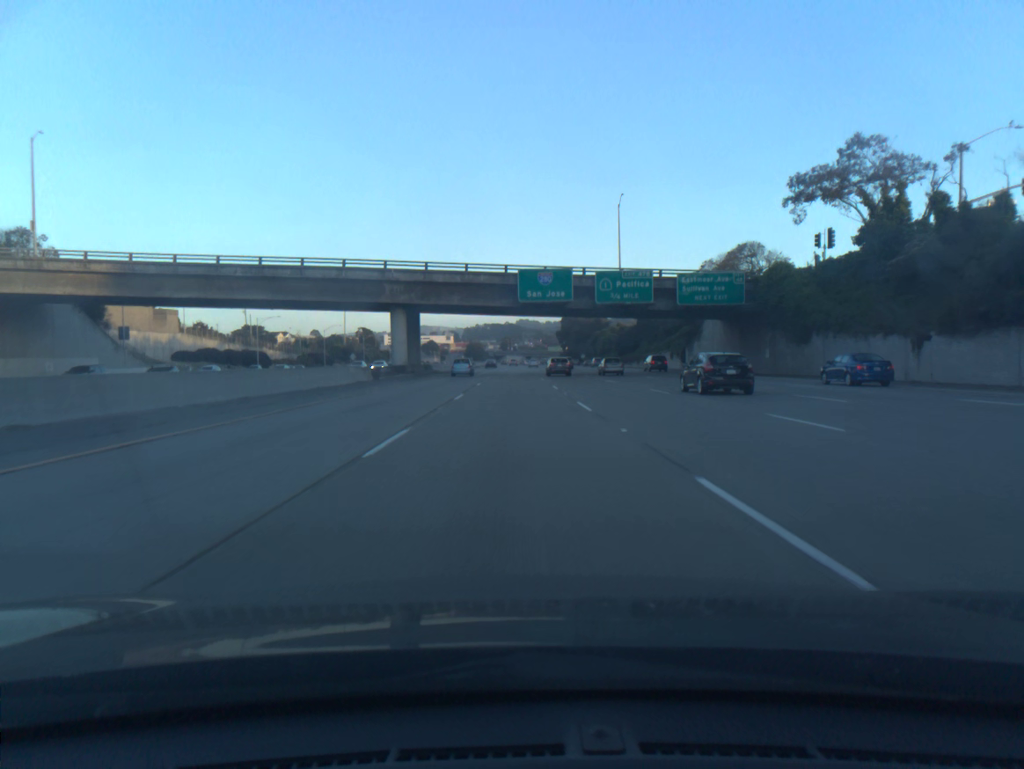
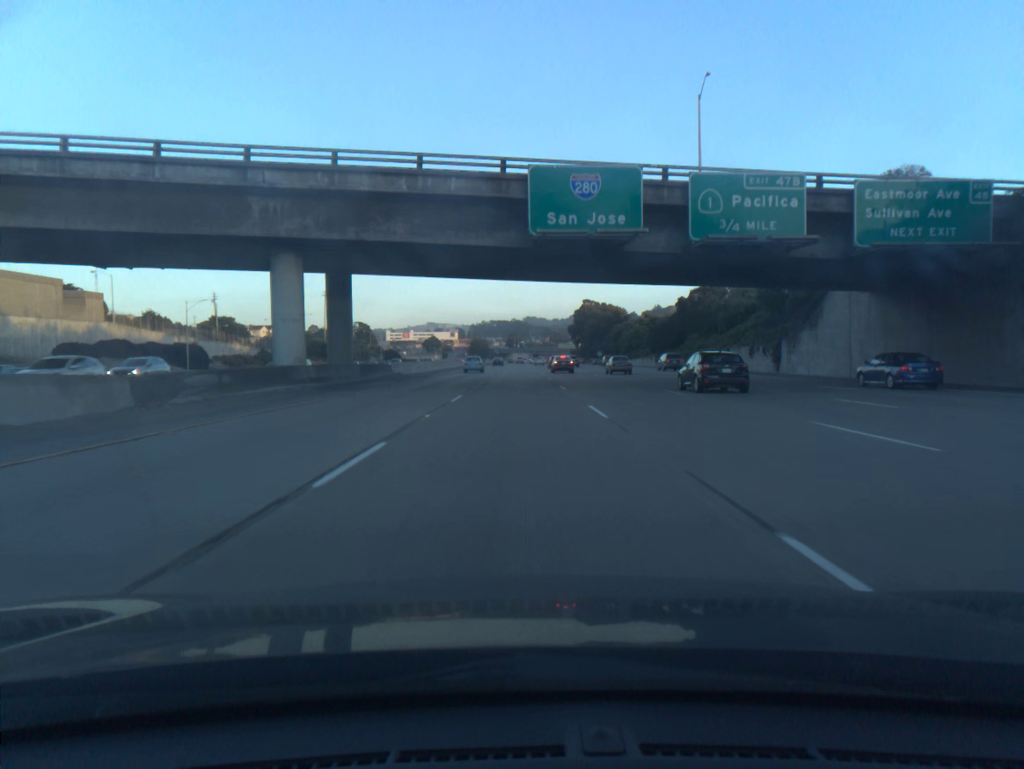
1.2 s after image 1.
(-0.1, +31.9) m; 0°
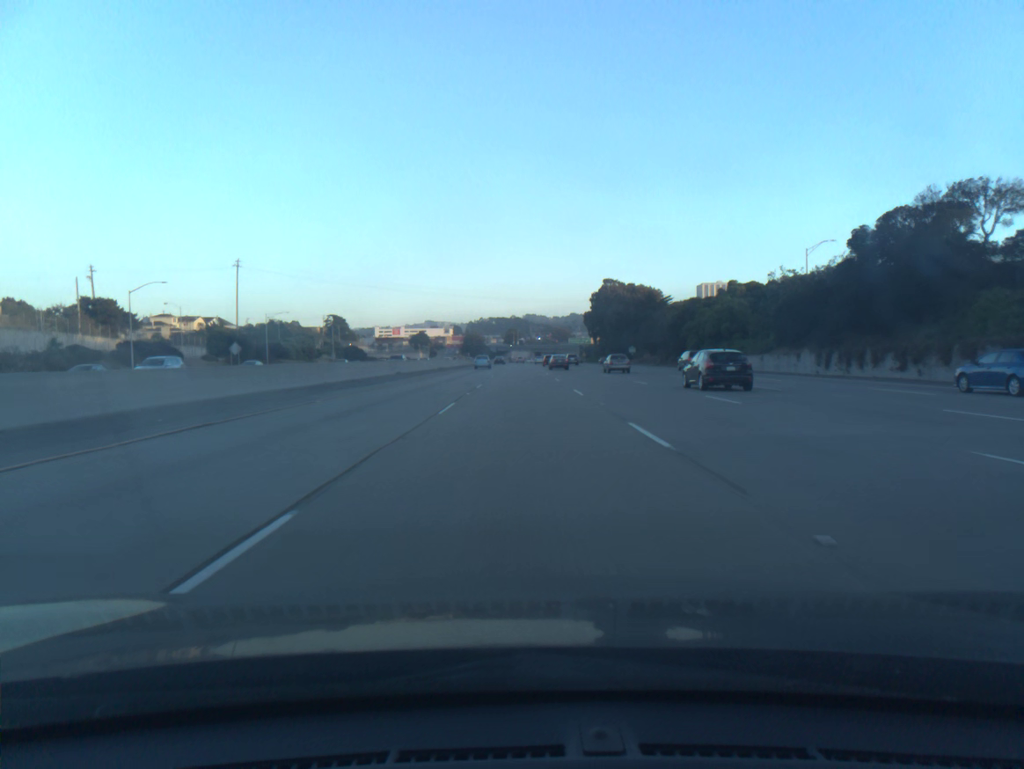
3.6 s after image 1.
(0.0, +64.1) m; 0°
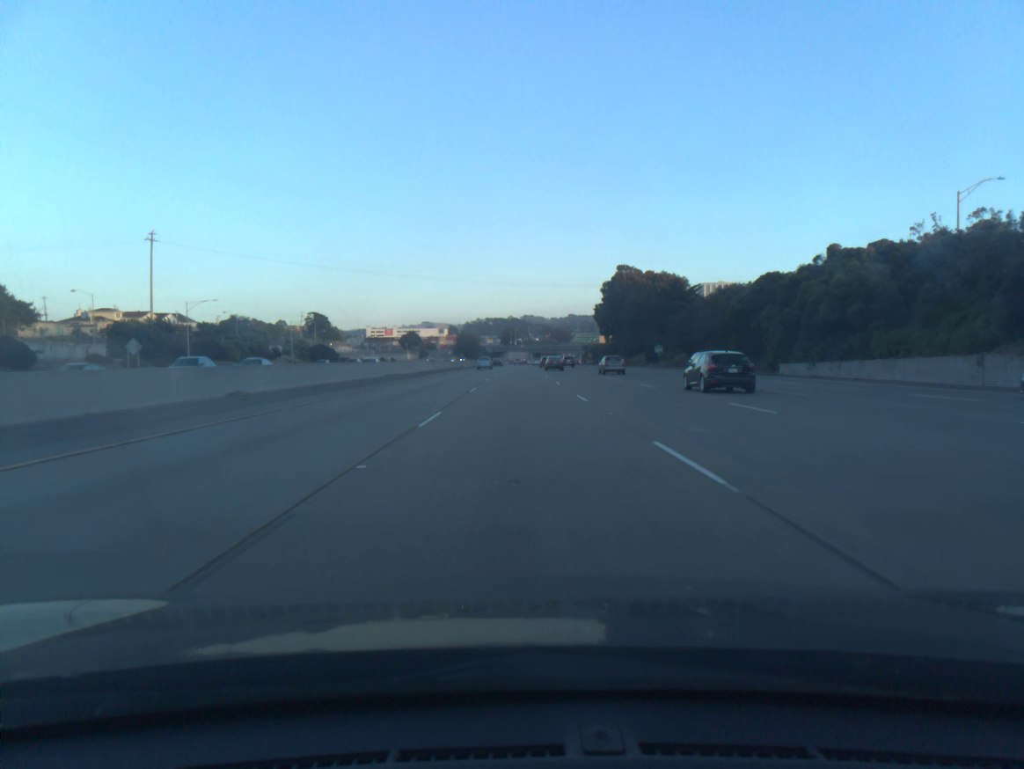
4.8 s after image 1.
(0.0, +32.1) m; 0°
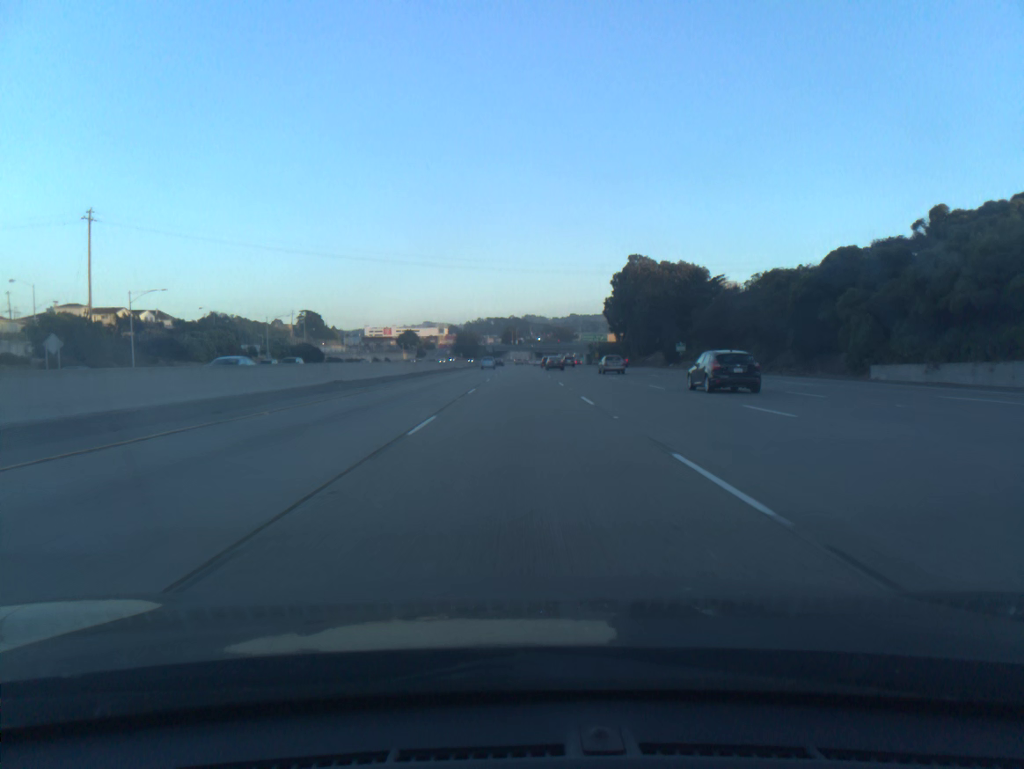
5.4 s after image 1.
(0.0, +16.0) m; 0°
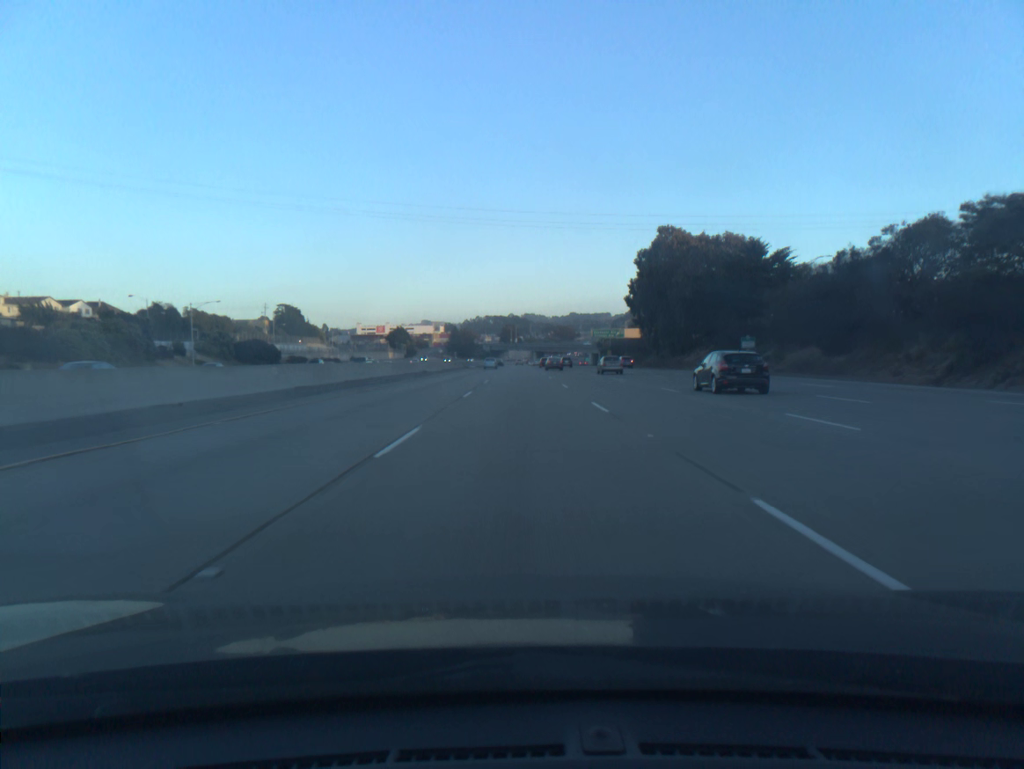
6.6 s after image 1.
(0.0, +32.0) m; 0°
